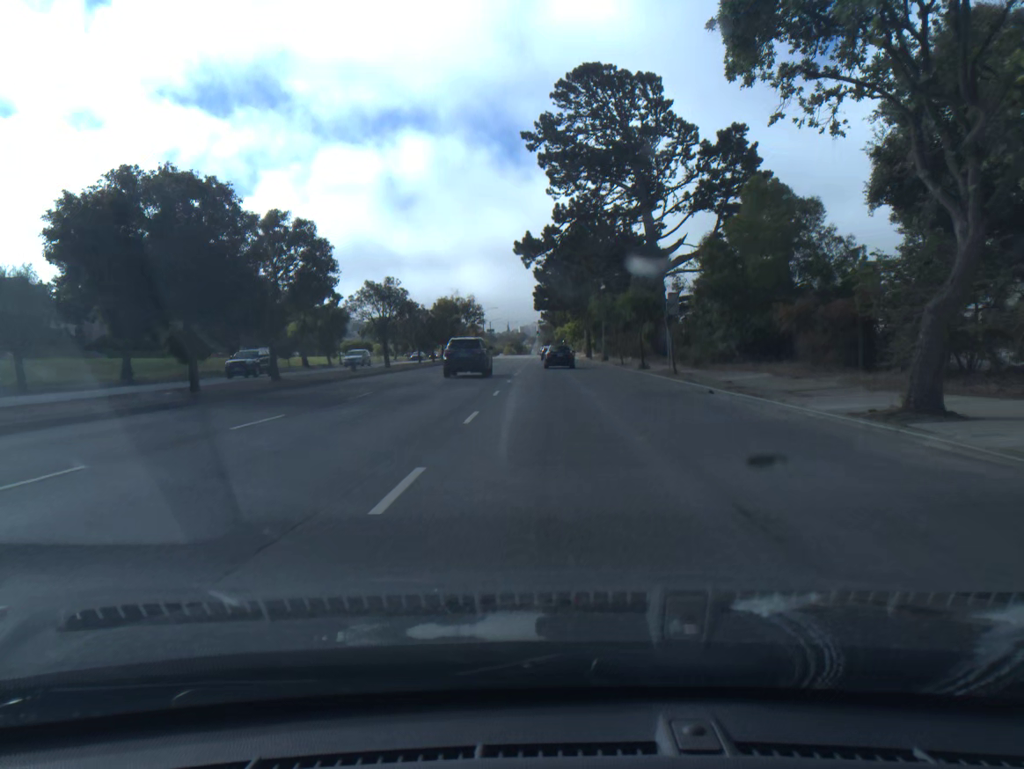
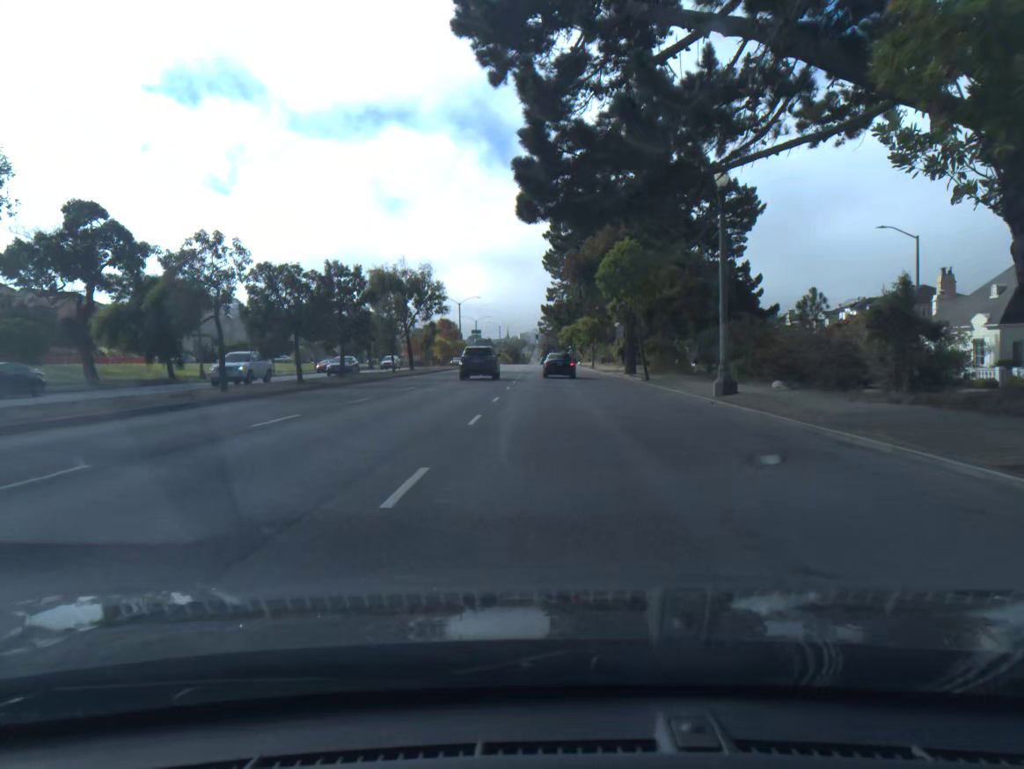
(+0.1, +43.0) m; 0°
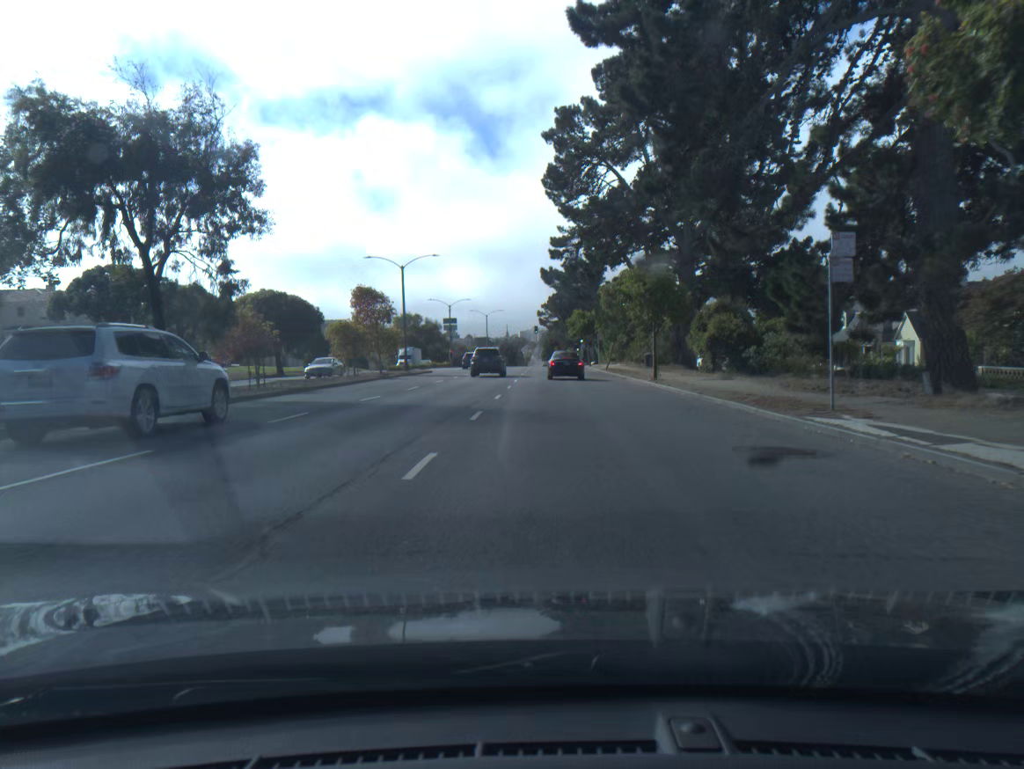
(+0.1, +42.5) m; 0°
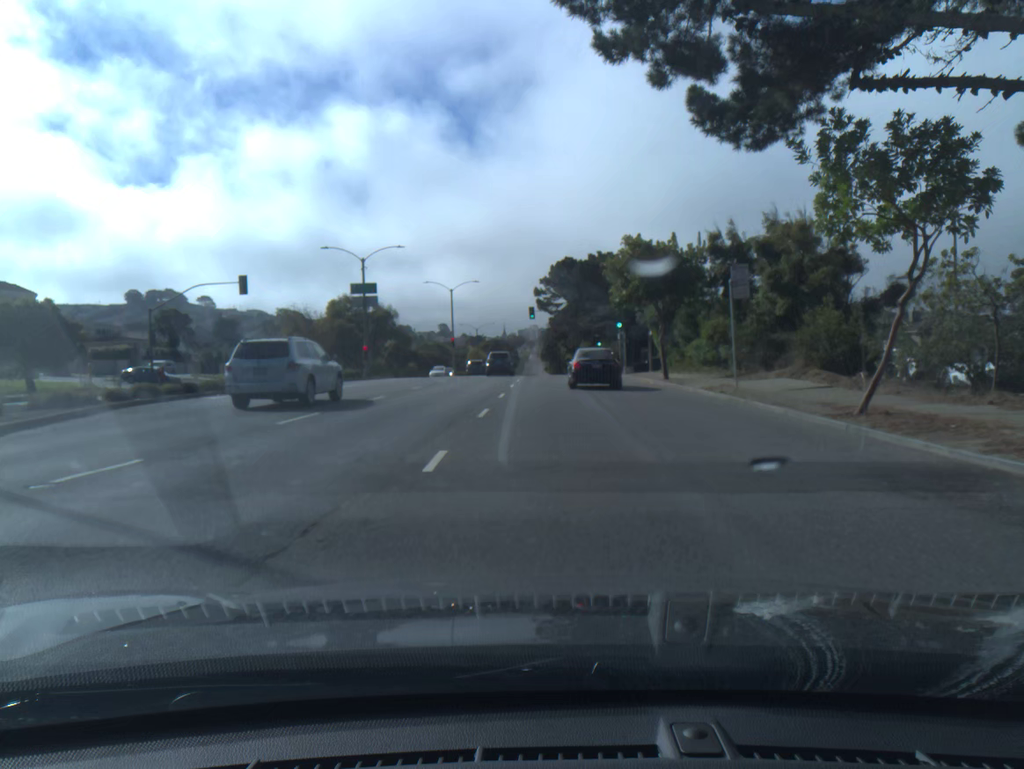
(+0.1, +50.6) m; 0°
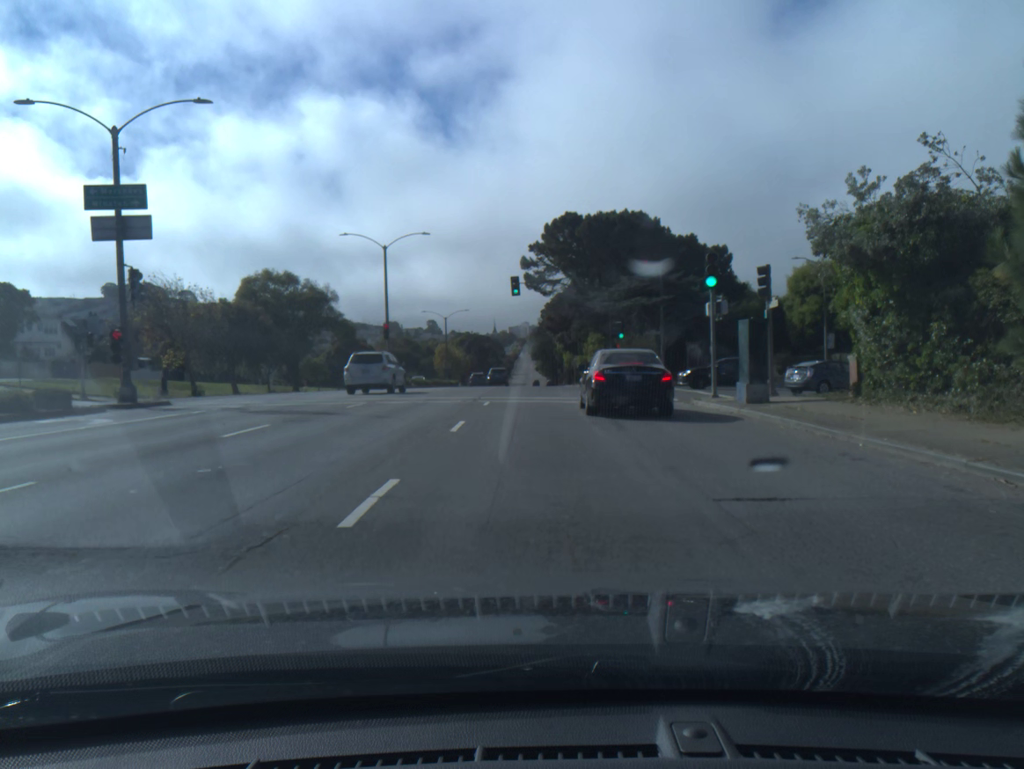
(+0.1, +31.8) m; 0°
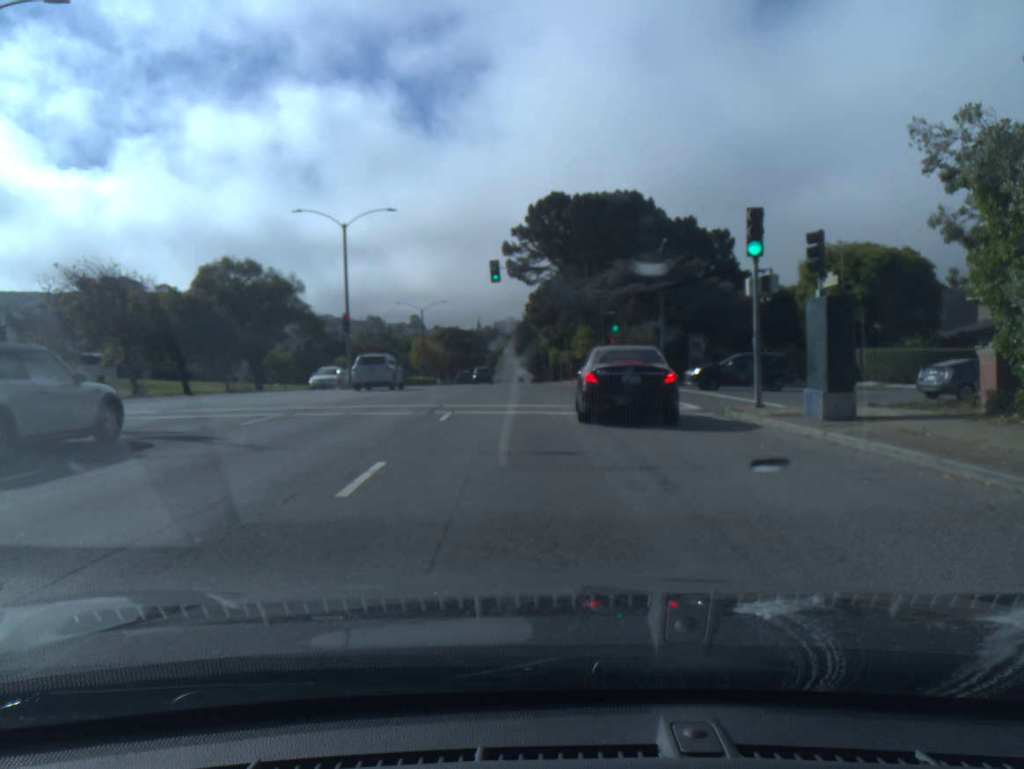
(+0.1, +6.3) m; +1°
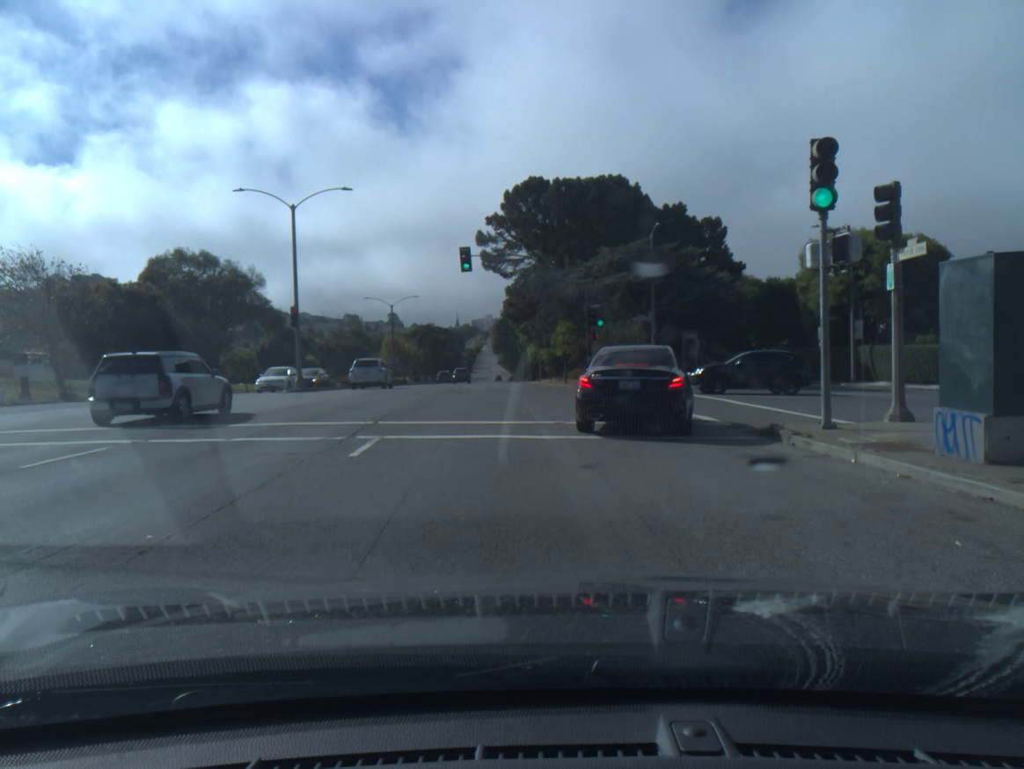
(+0.1, +5.5) m; +2°
